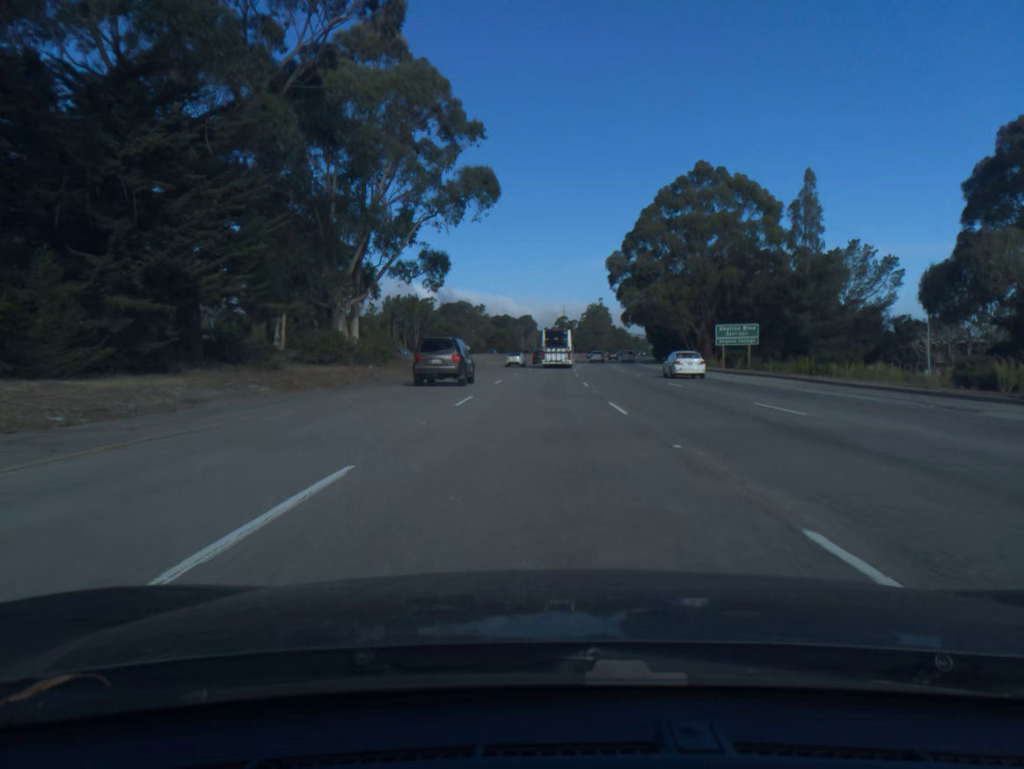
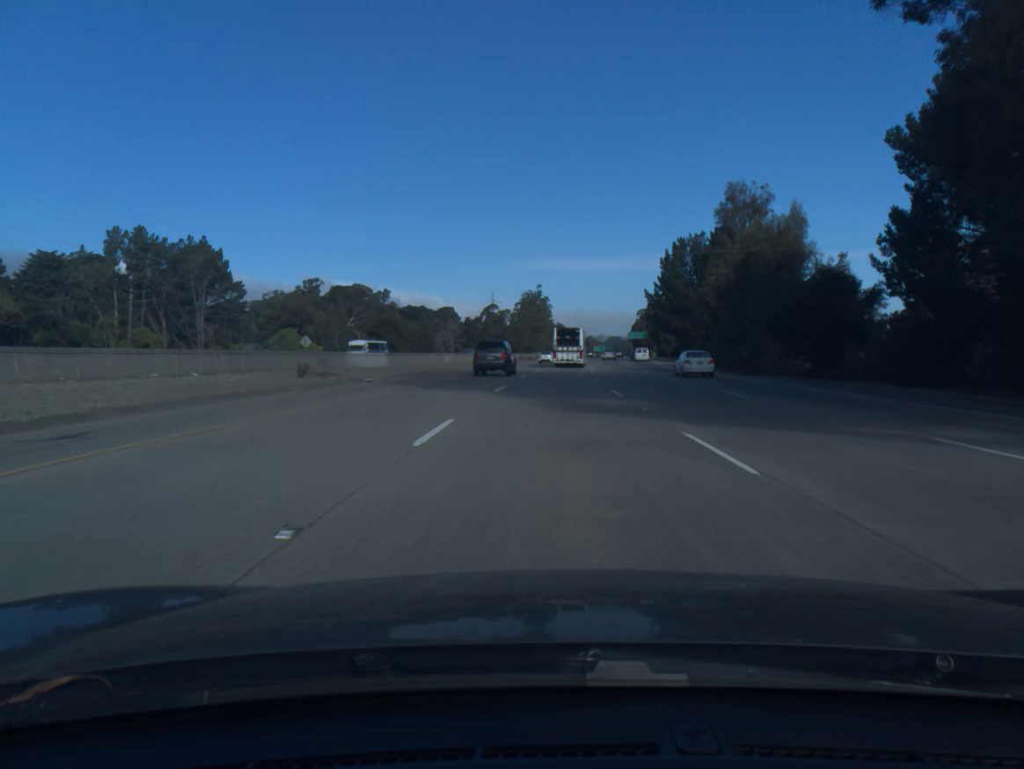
(+2.6, +96.3) m; +5°
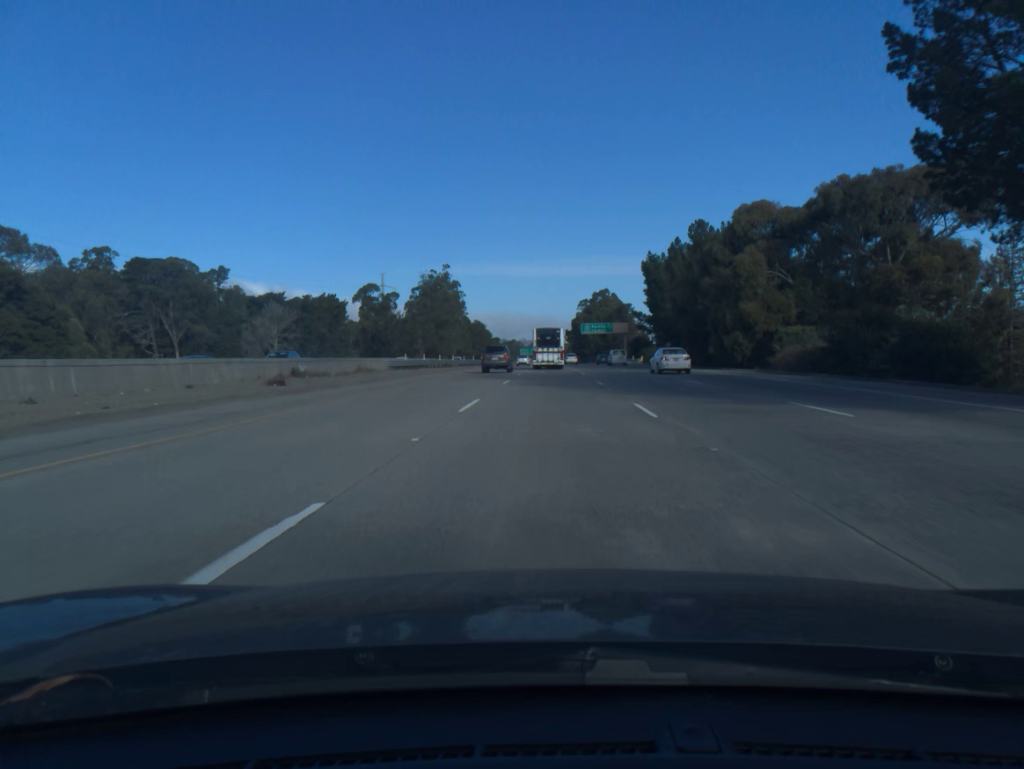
(+5.0, +95.7) m; +6°
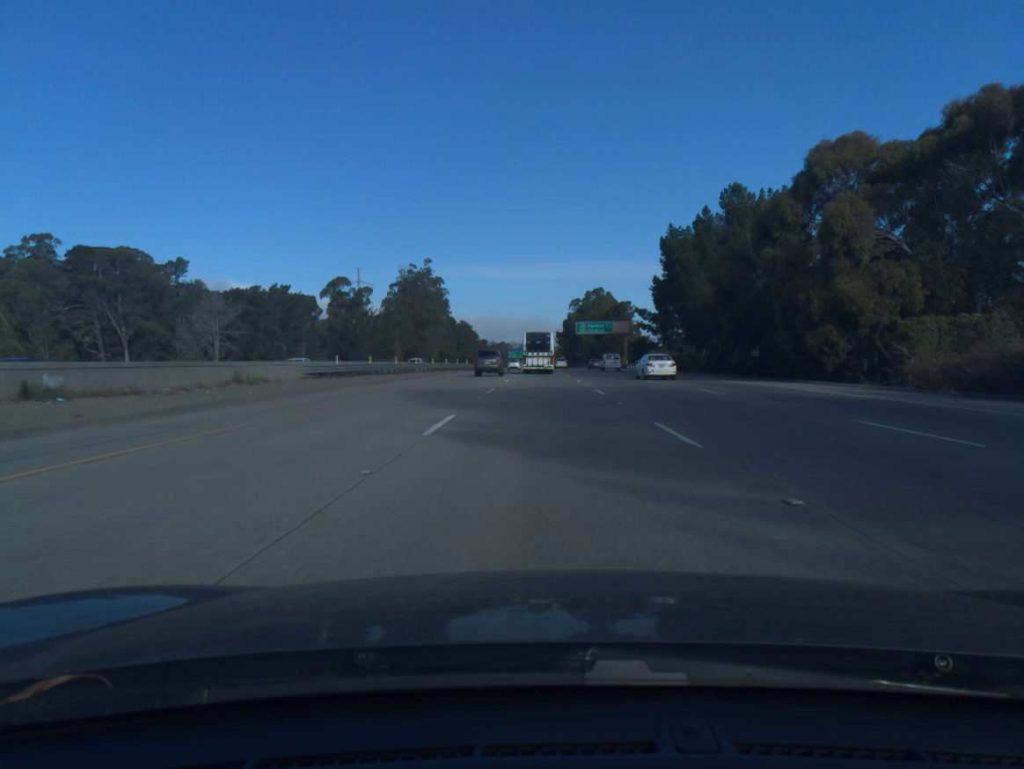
(+0.2, +19.0) m; +1°
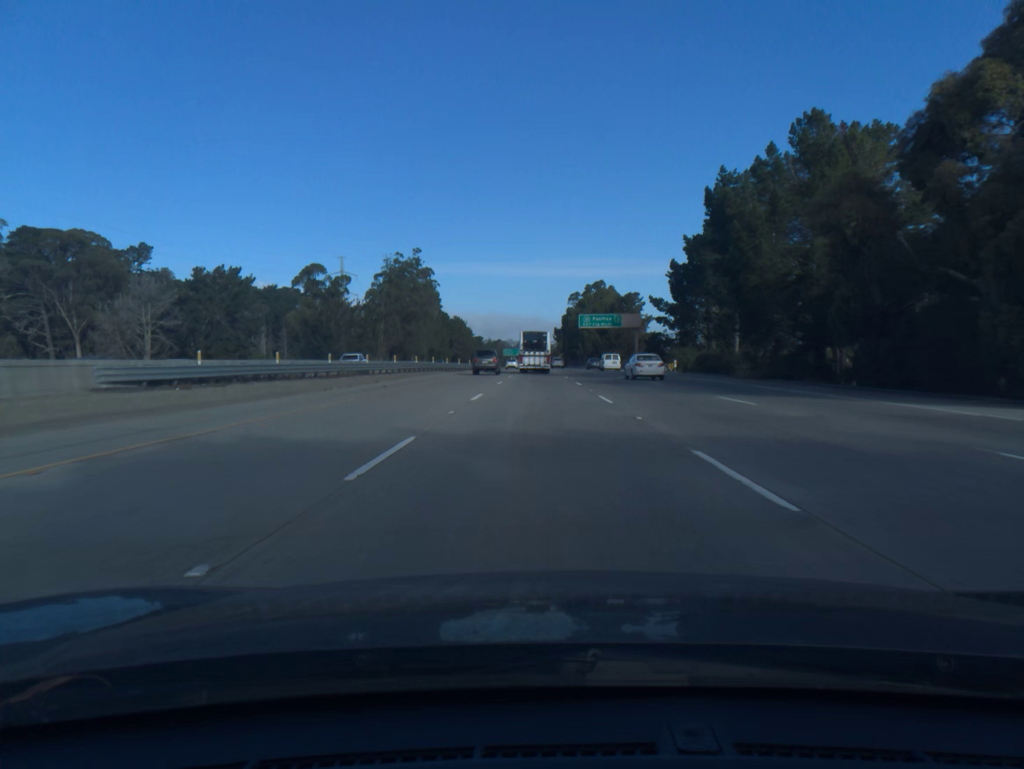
(+0.1, +19.0) m; 0°
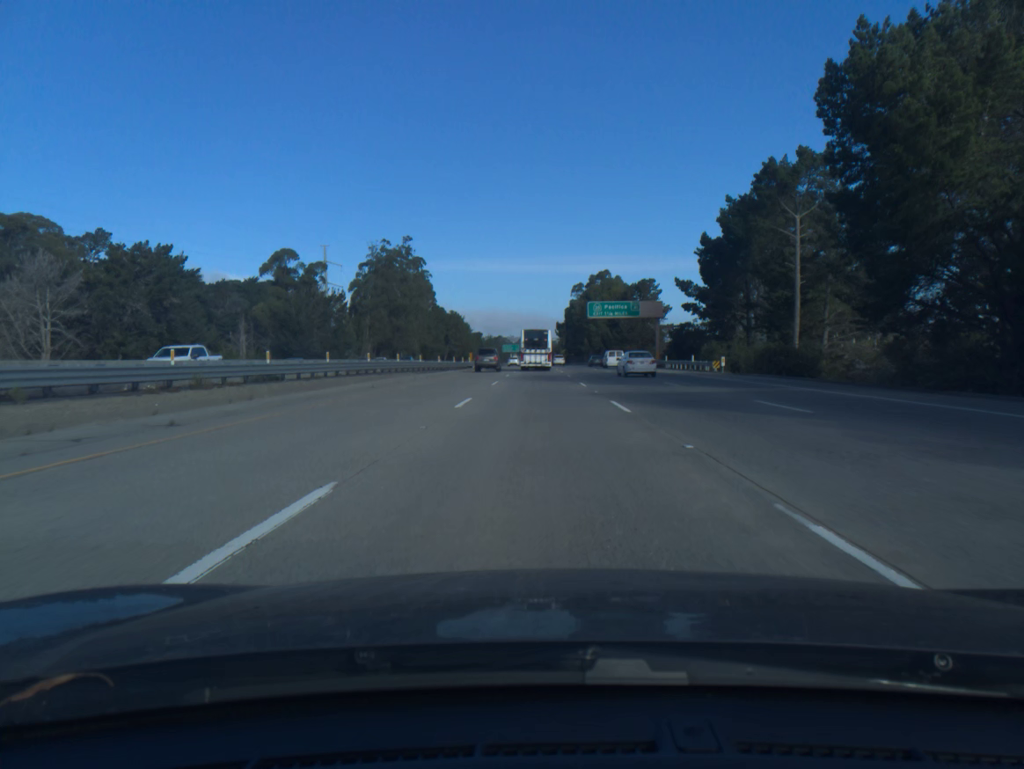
(0.0, +19.0) m; 0°
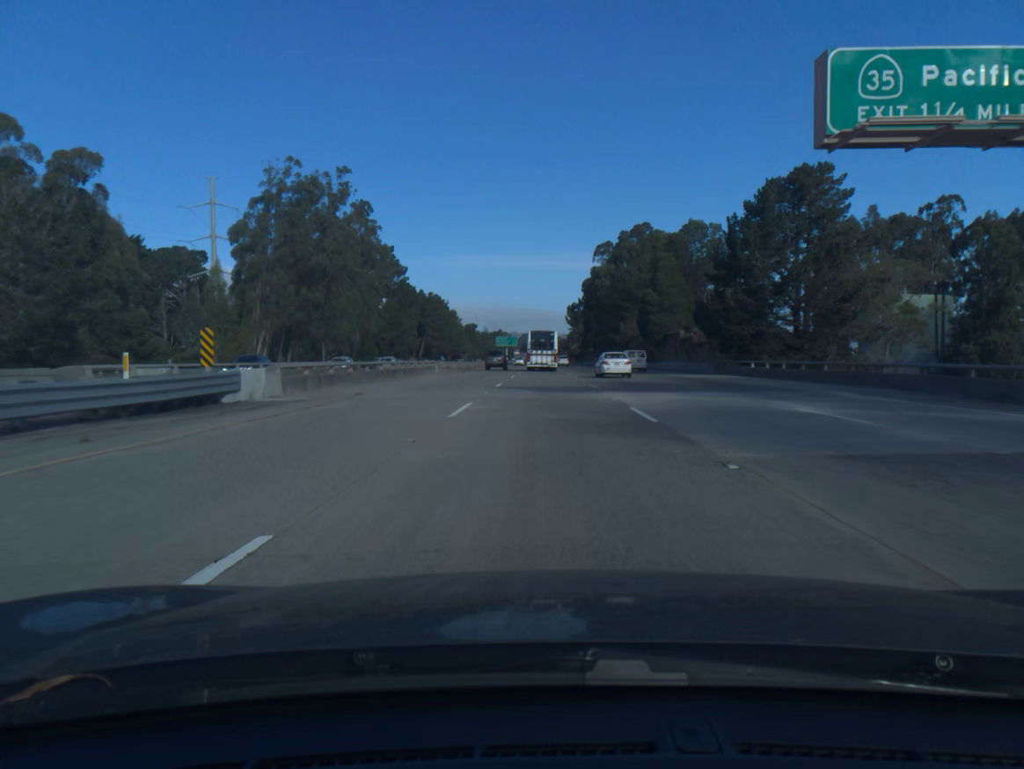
(-0.4, +75.7) m; 0°
